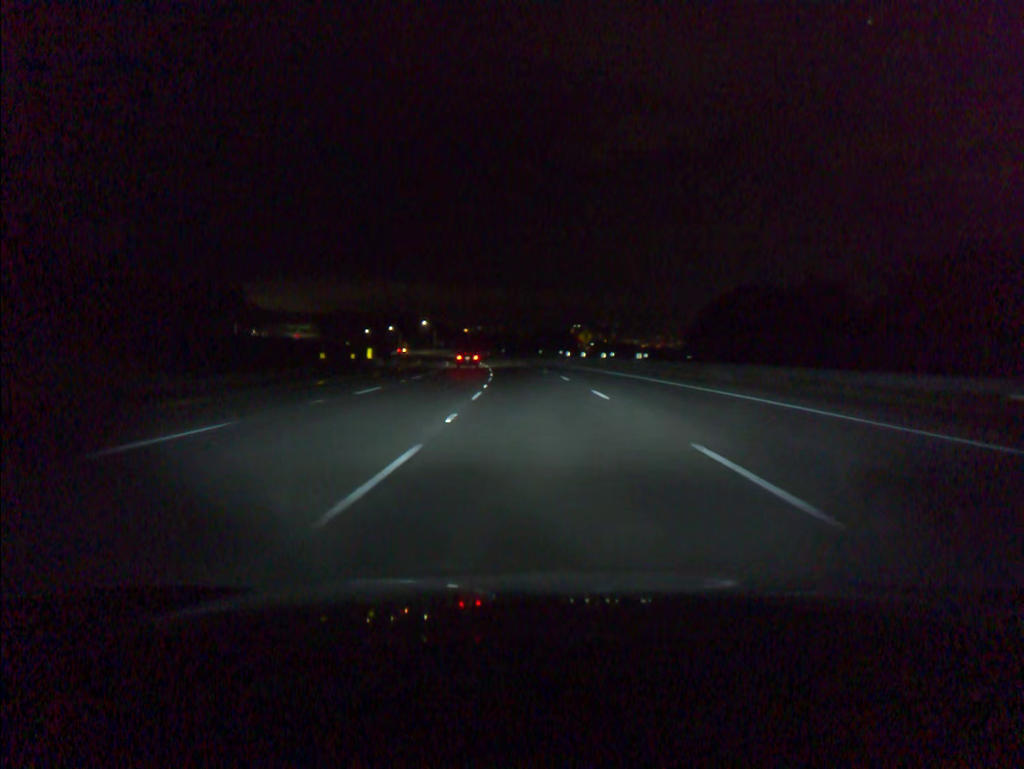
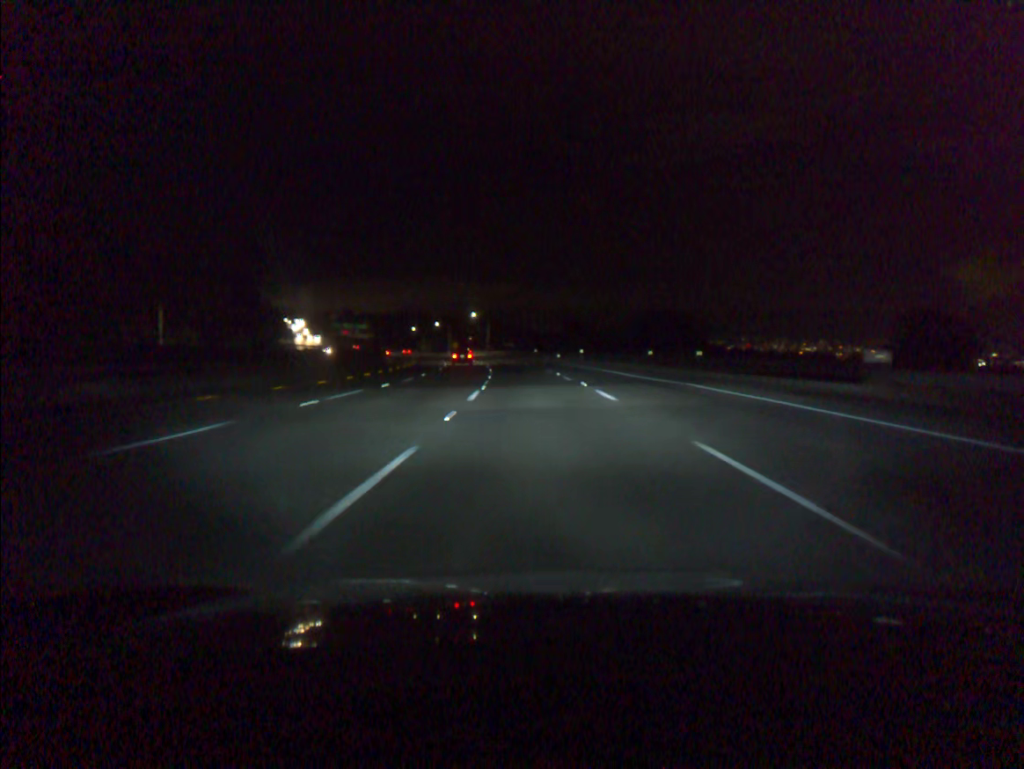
(-3.5, +73.1) m; -6°
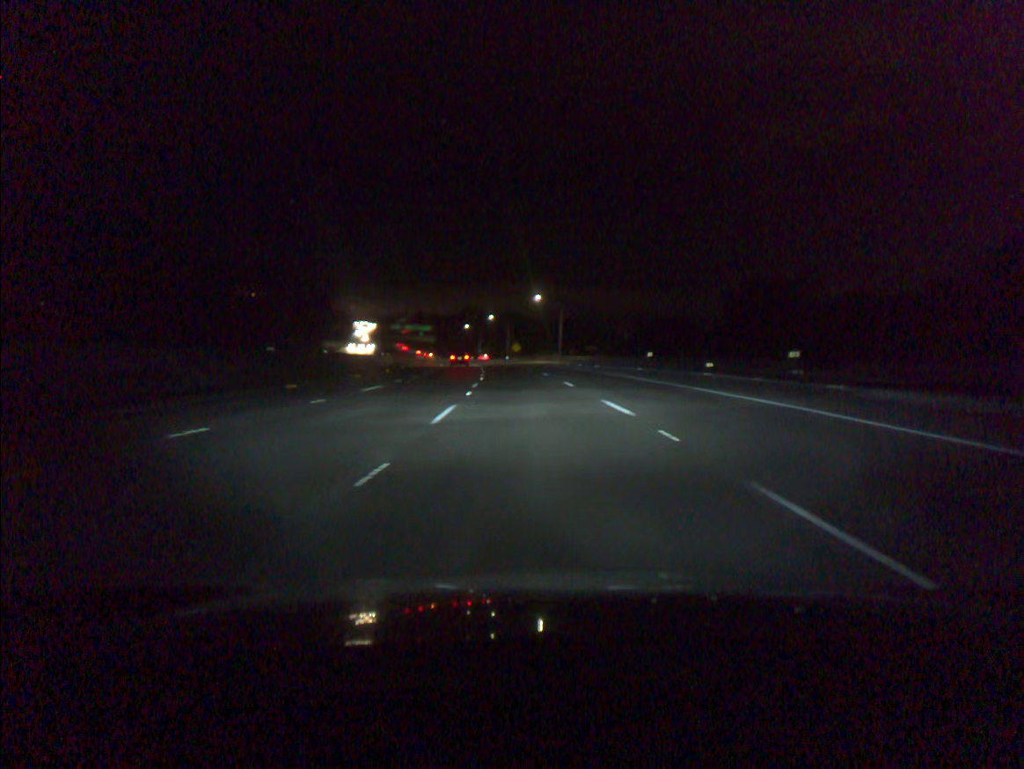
(-3.6, +73.2) m; -6°
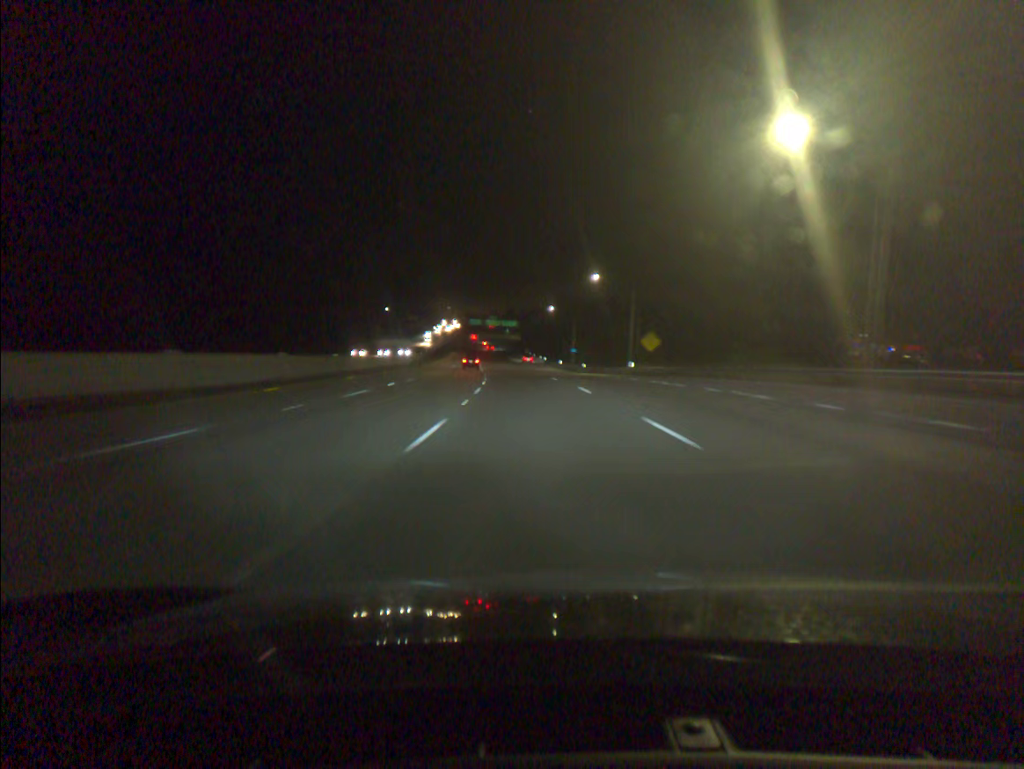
(-6.4, +91.5) m; -7°
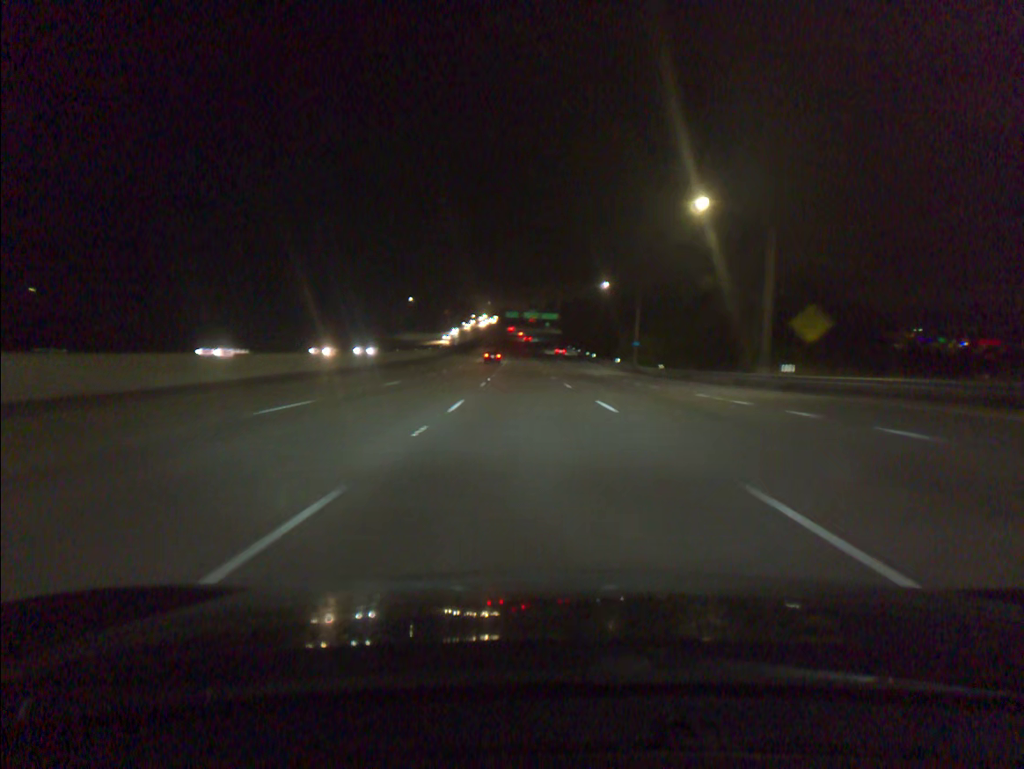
(-0.9, +36.8) m; -3°
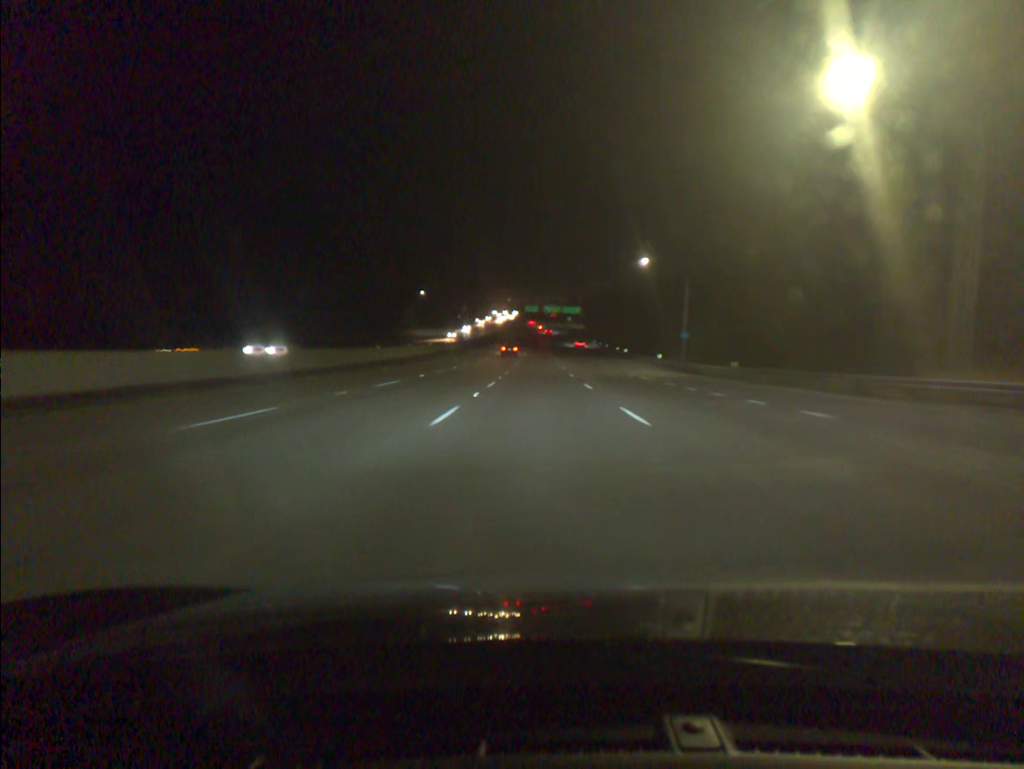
(-0.2, +18.4) m; -1°
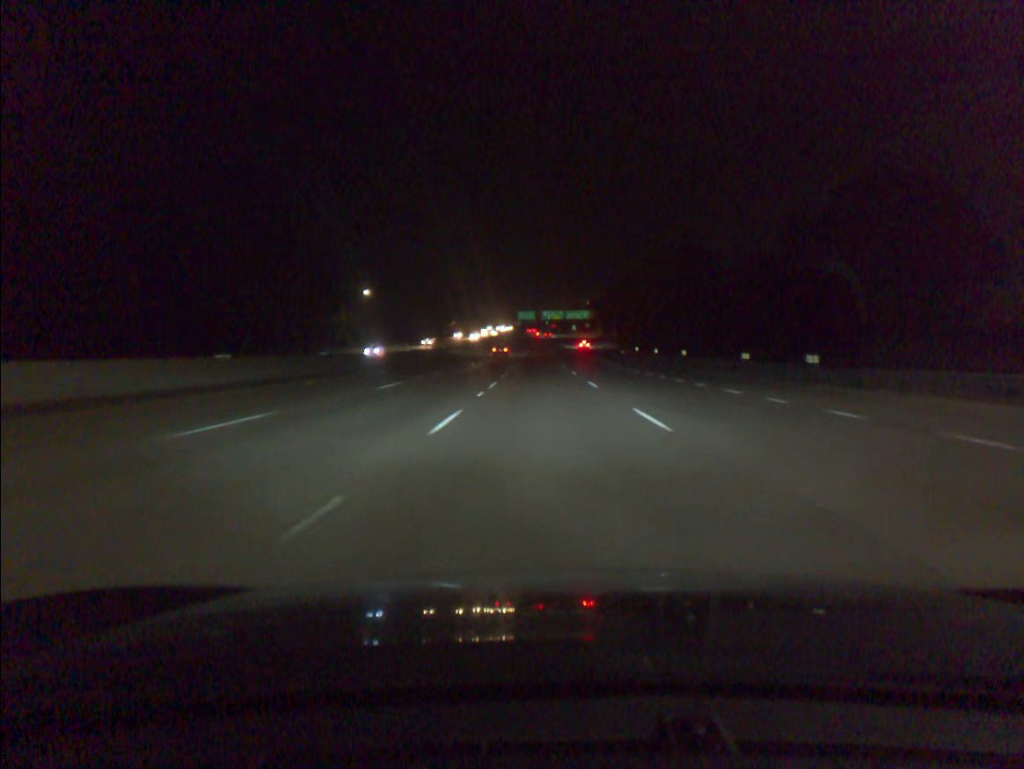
(-0.5, +73.9) m; 0°
